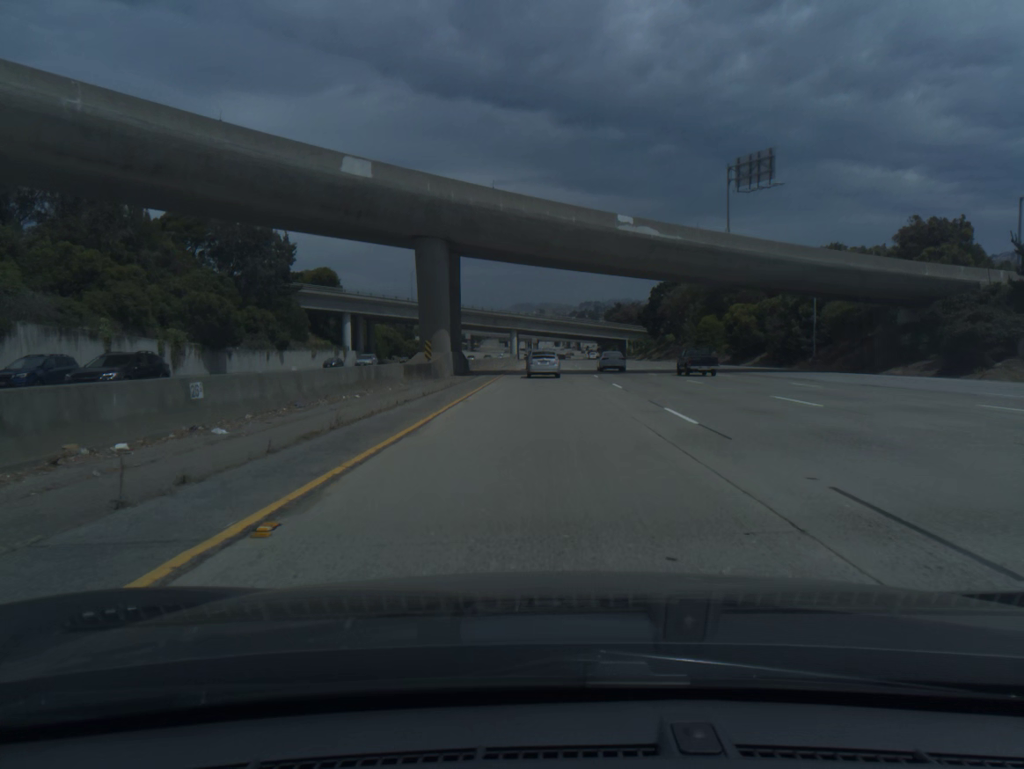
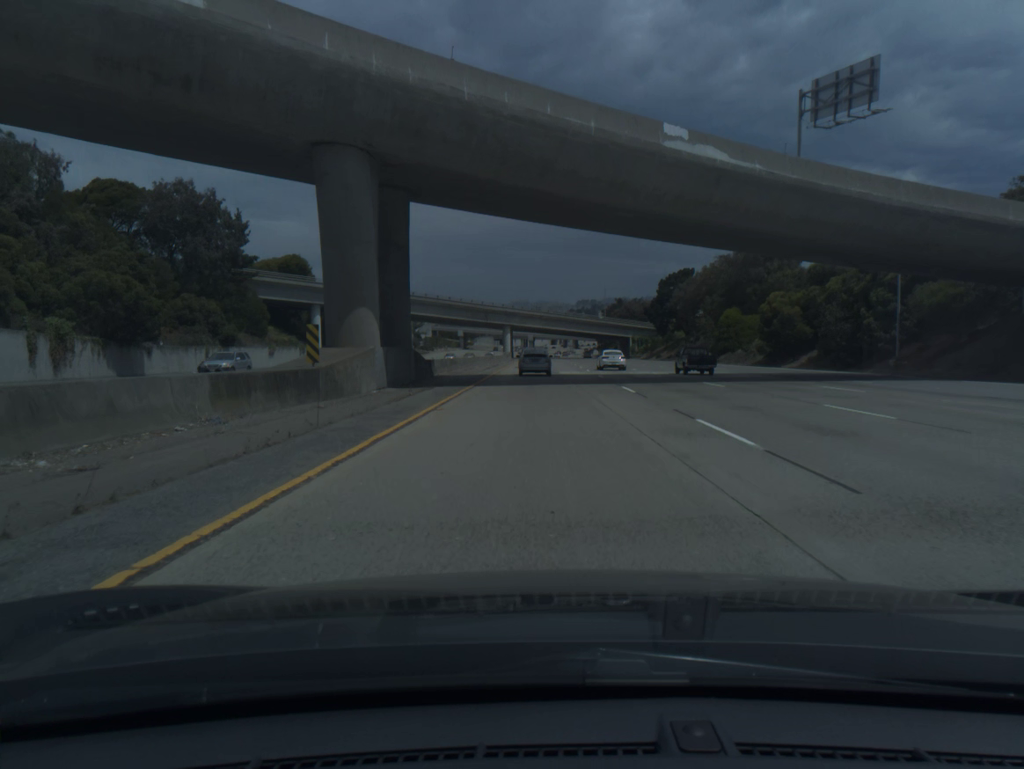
(0.0, +18.1) m; 0°
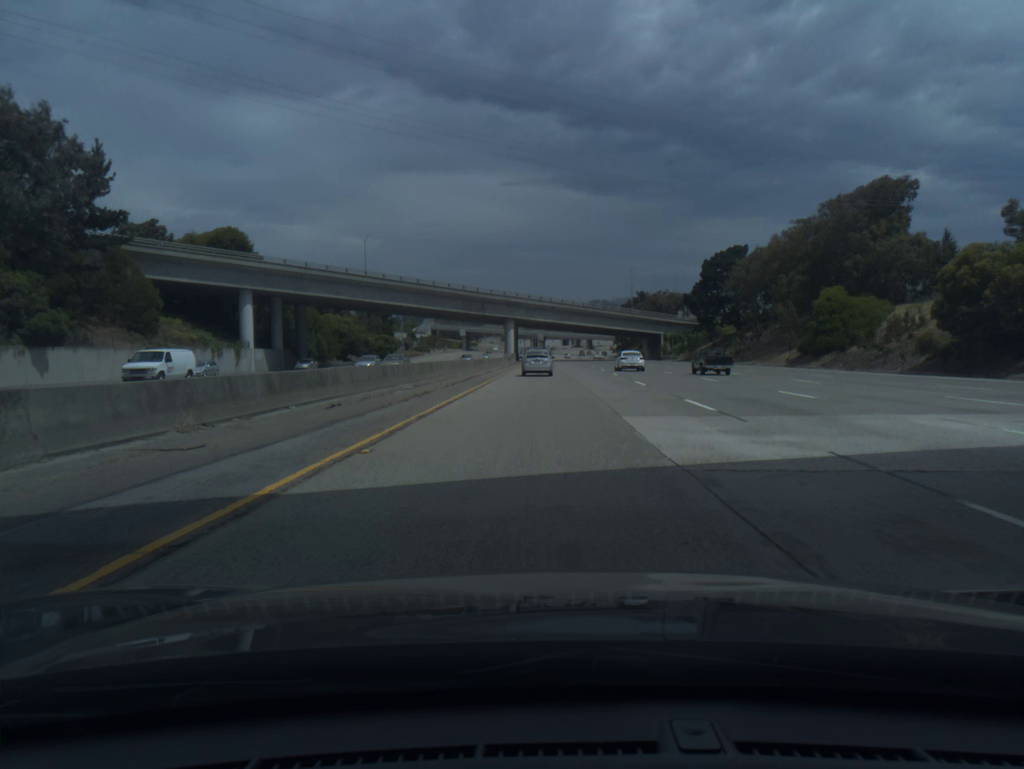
(-0.2, +36.1) m; -1°
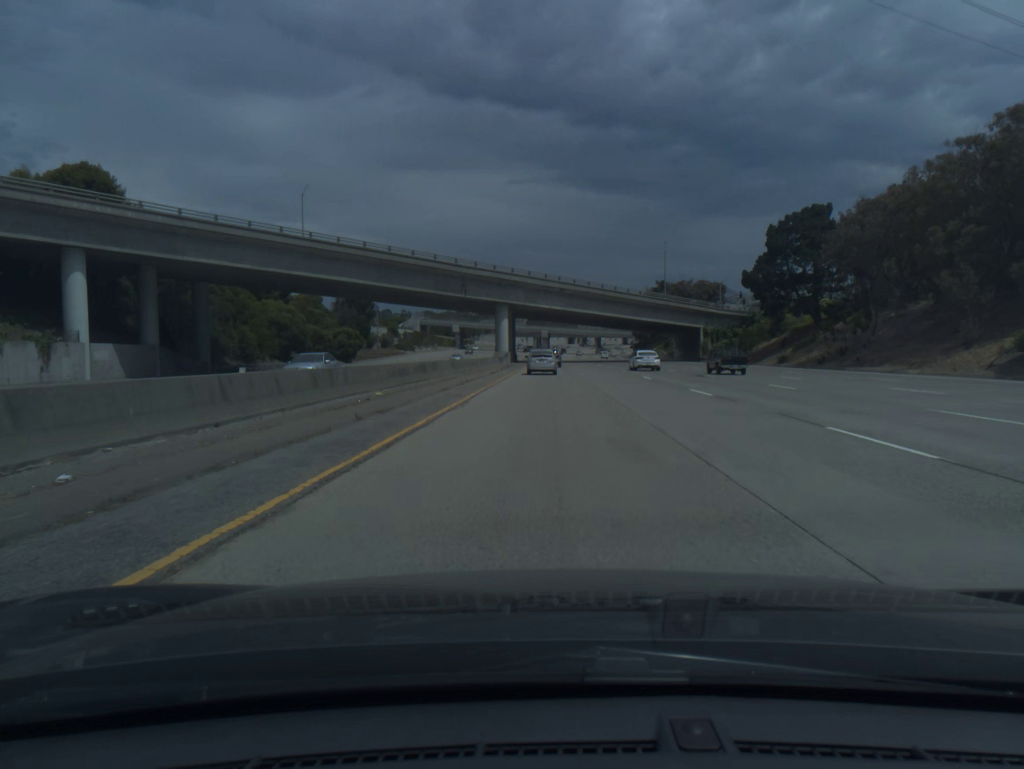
(-0.2, +36.0) m; 0°
